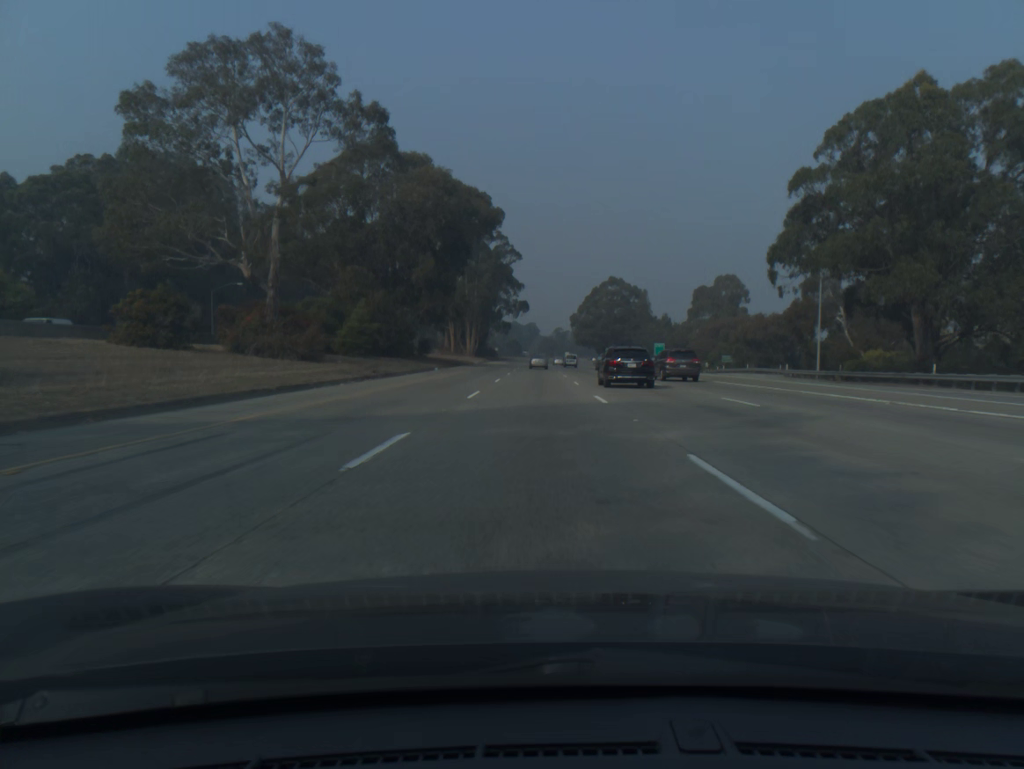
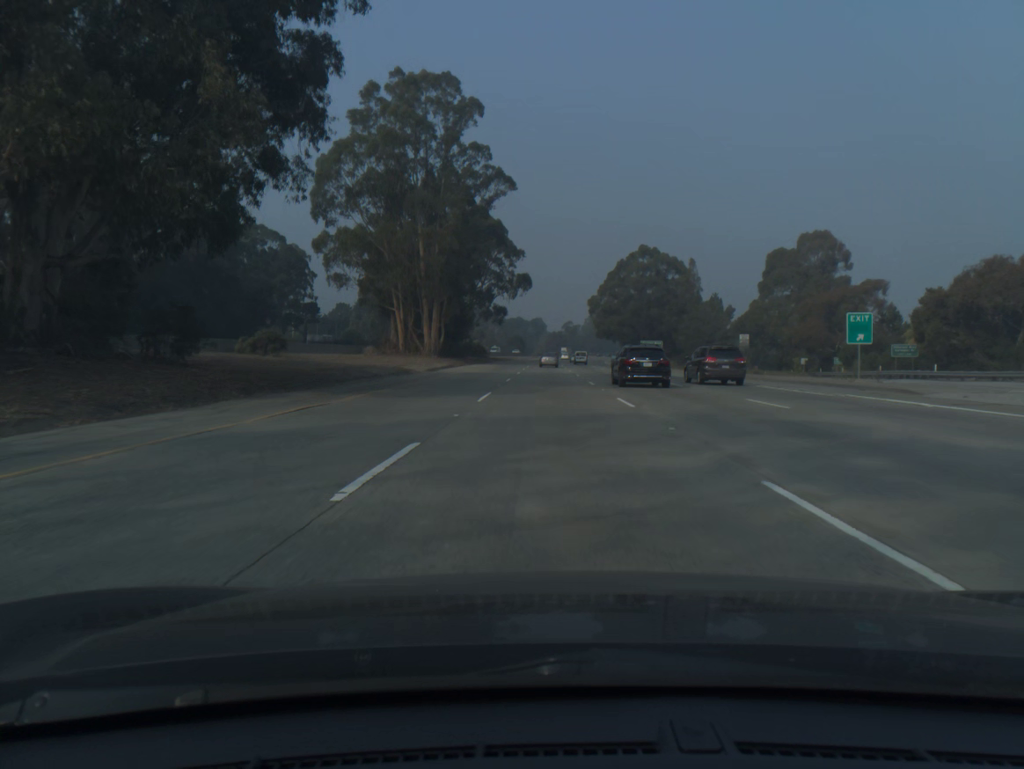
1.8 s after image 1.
(-0.6, +60.0) m; -1°
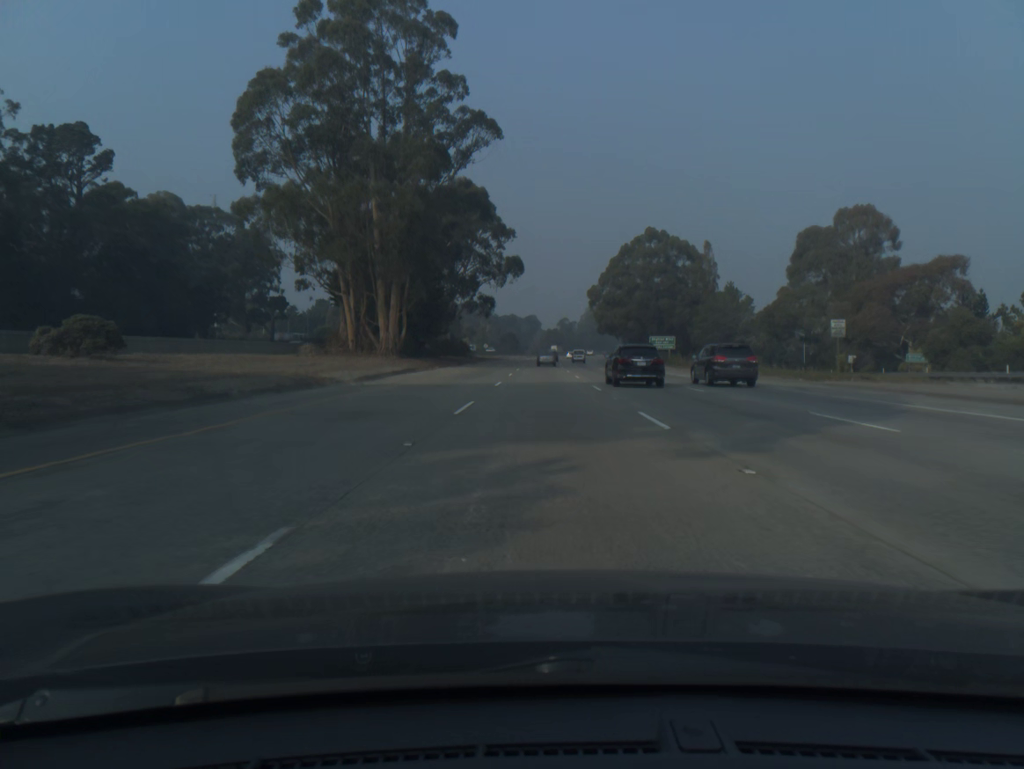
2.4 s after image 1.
(+0.1, +20.1) m; 0°
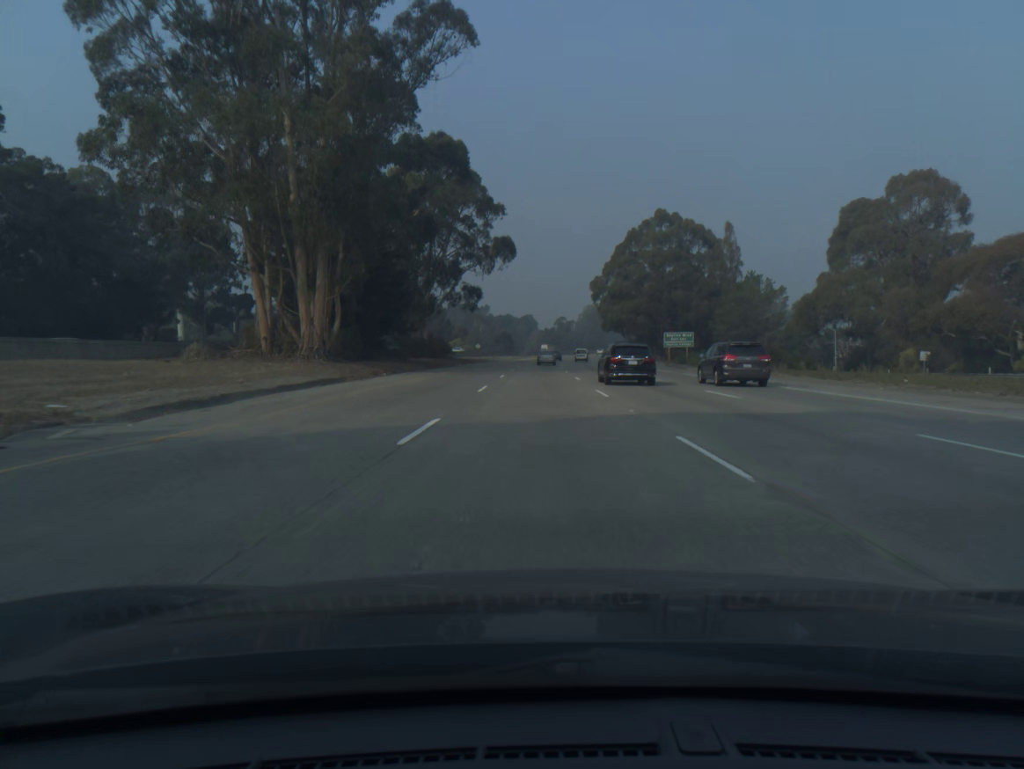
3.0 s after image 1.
(+0.1, +20.1) m; 0°
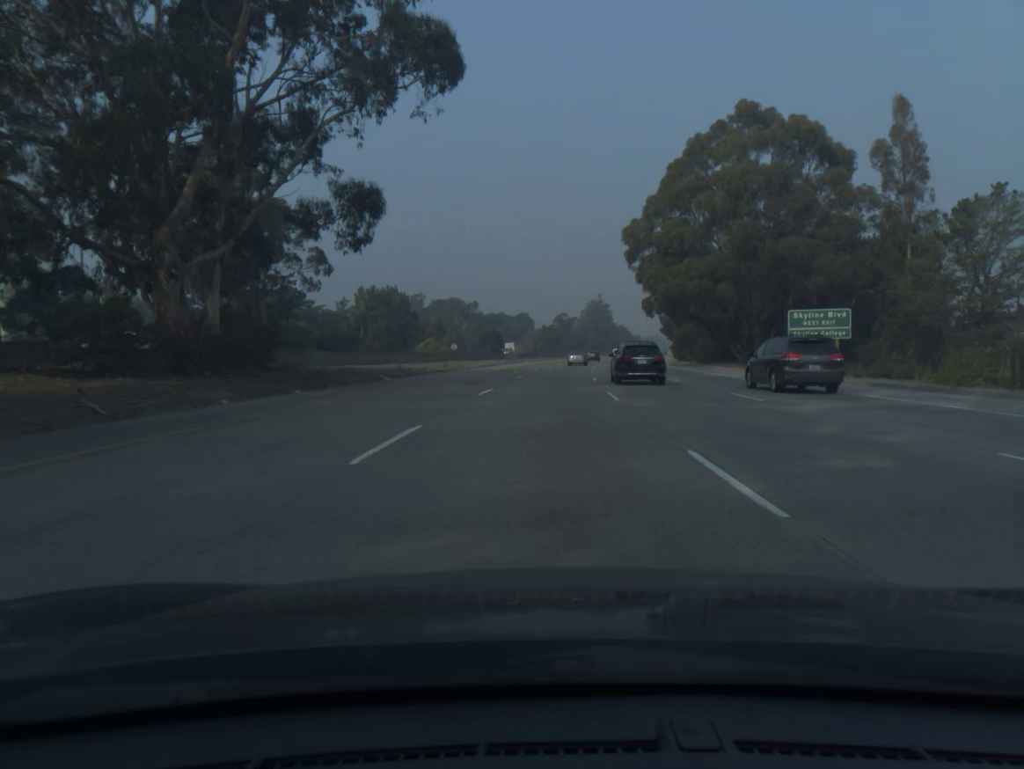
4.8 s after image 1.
(-0.1, +60.3) m; 0°
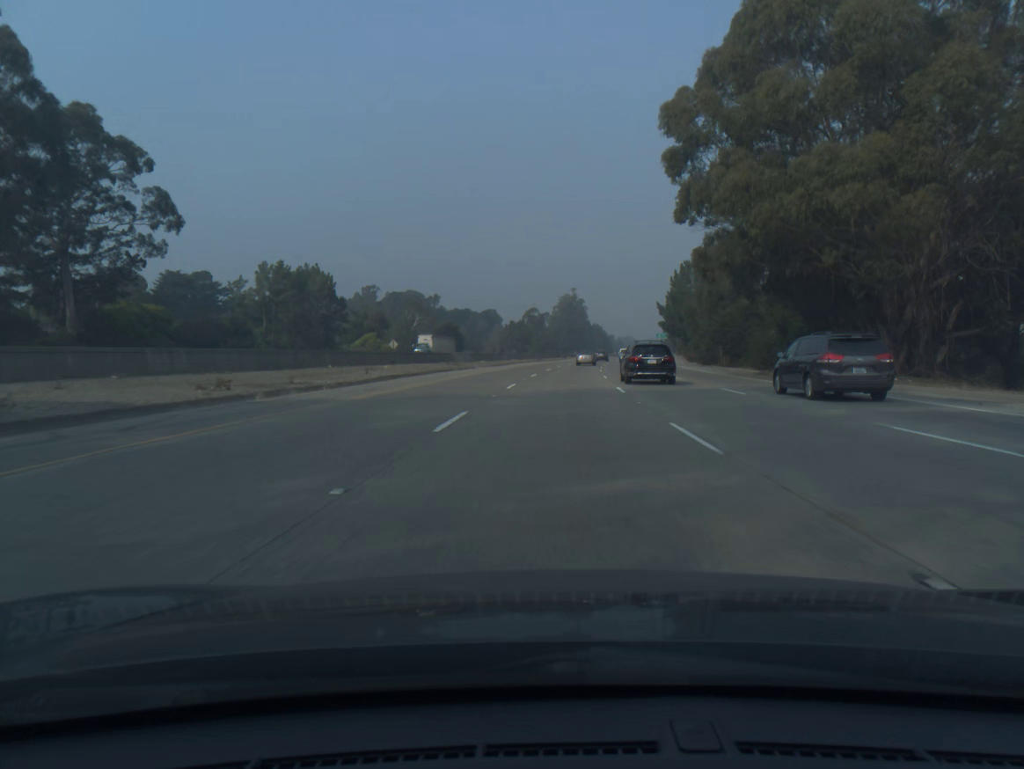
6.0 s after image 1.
(+0.6, +40.2) m; +2°
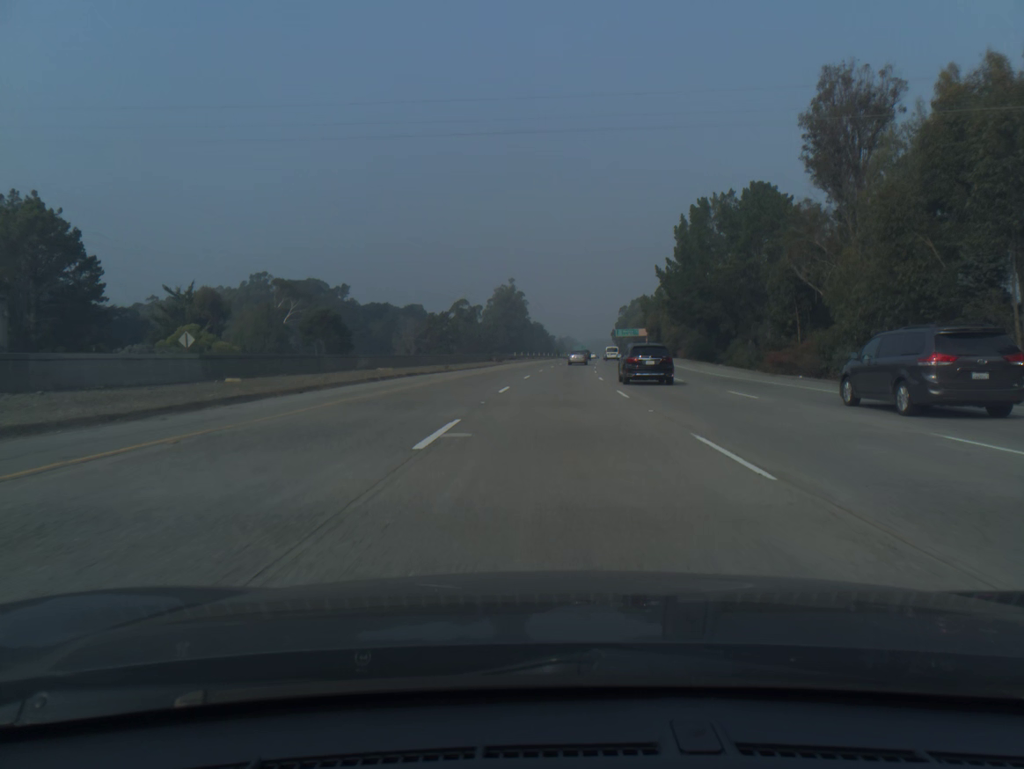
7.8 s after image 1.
(+2.3, +60.4) m; +4°
